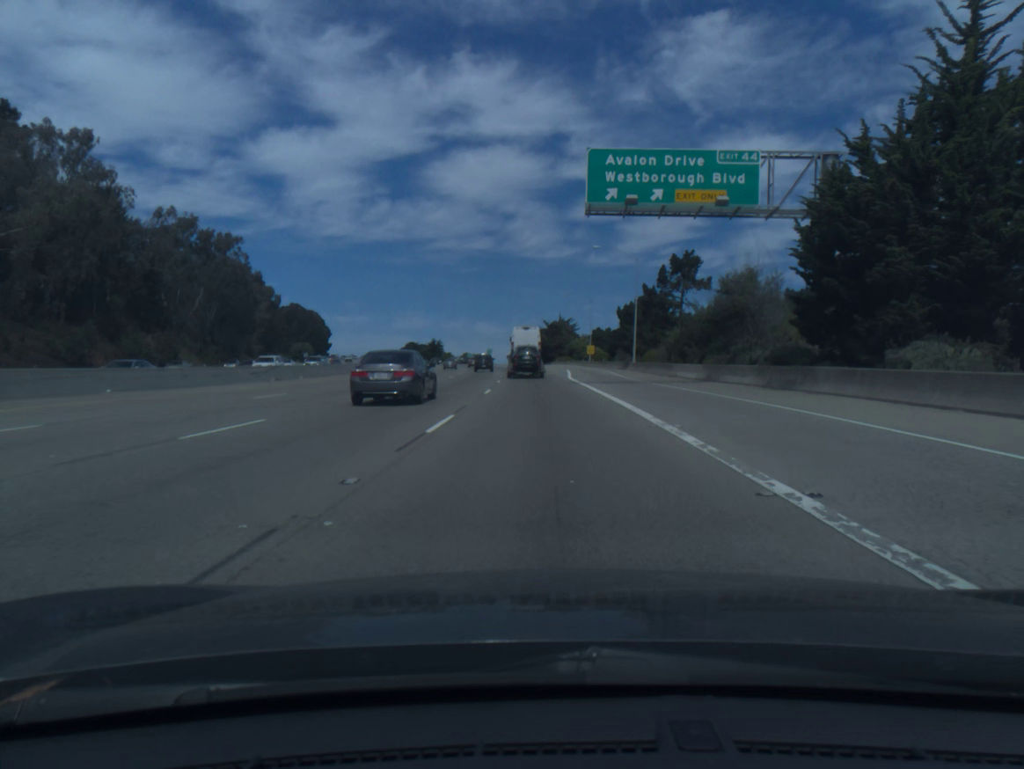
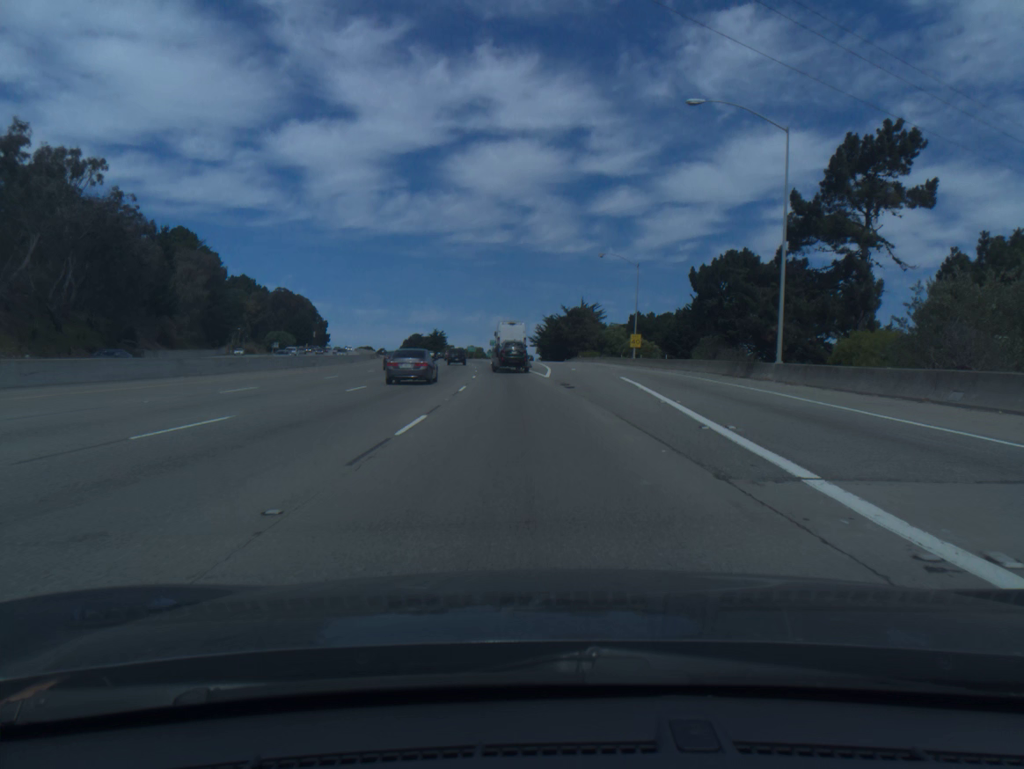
(-0.4, +44.7) m; -1°
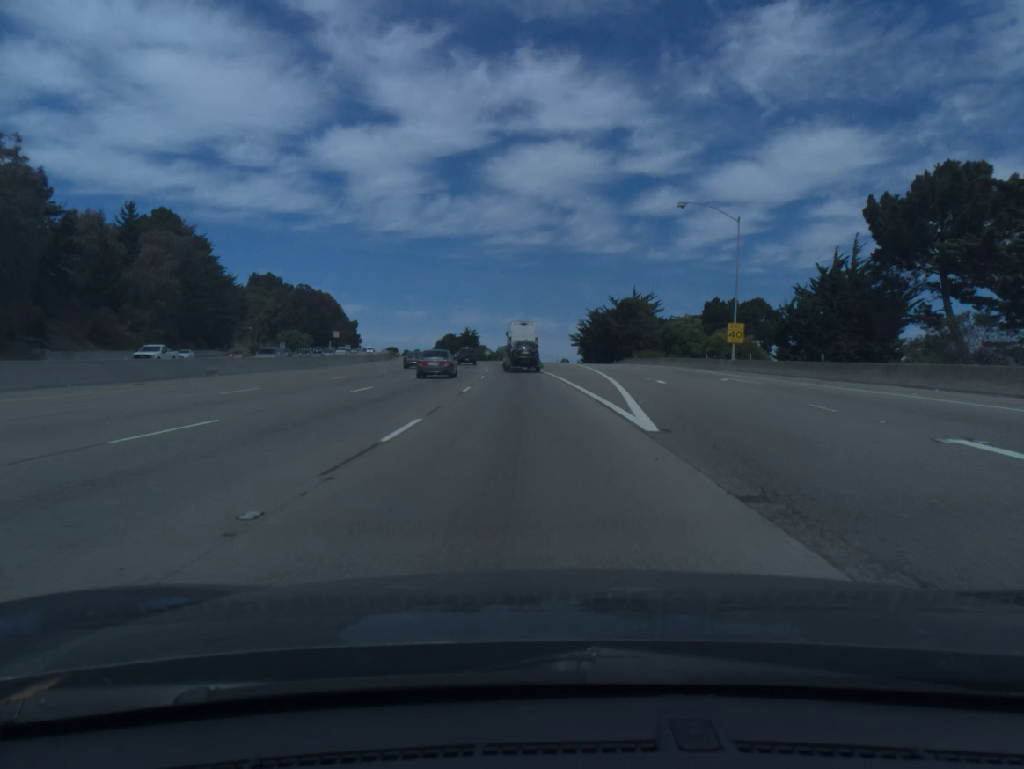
(-0.6, +30.0) m; -3°
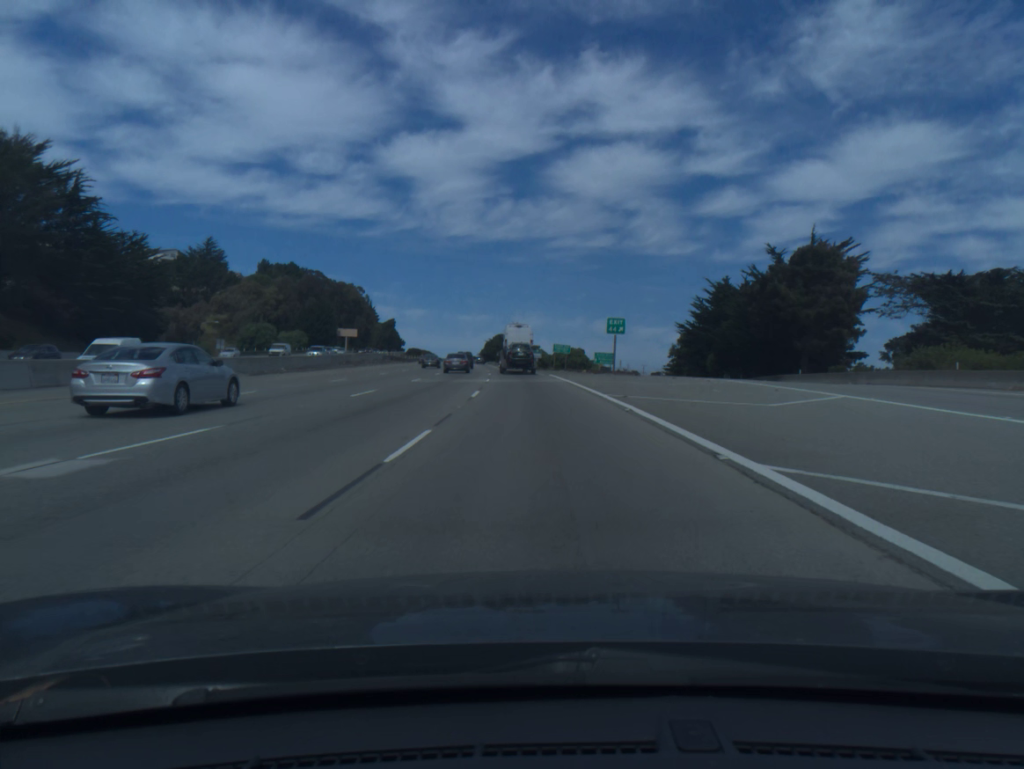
(-3.4, +75.0) m; -5°
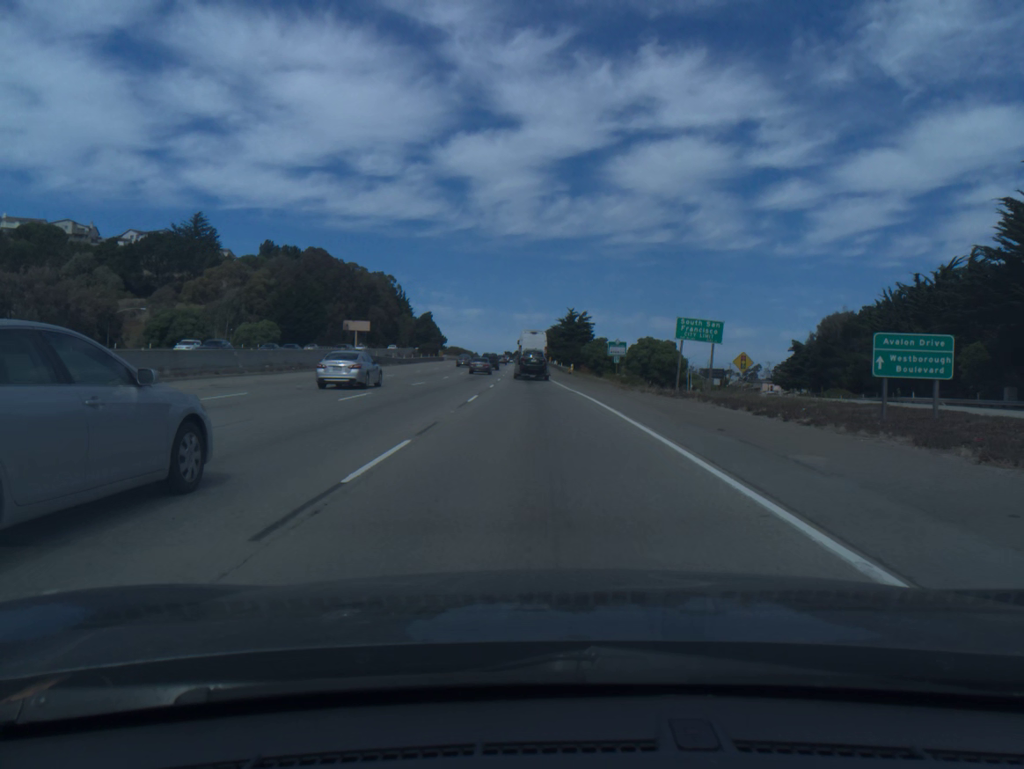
(-1.9, +59.9) m; -4°
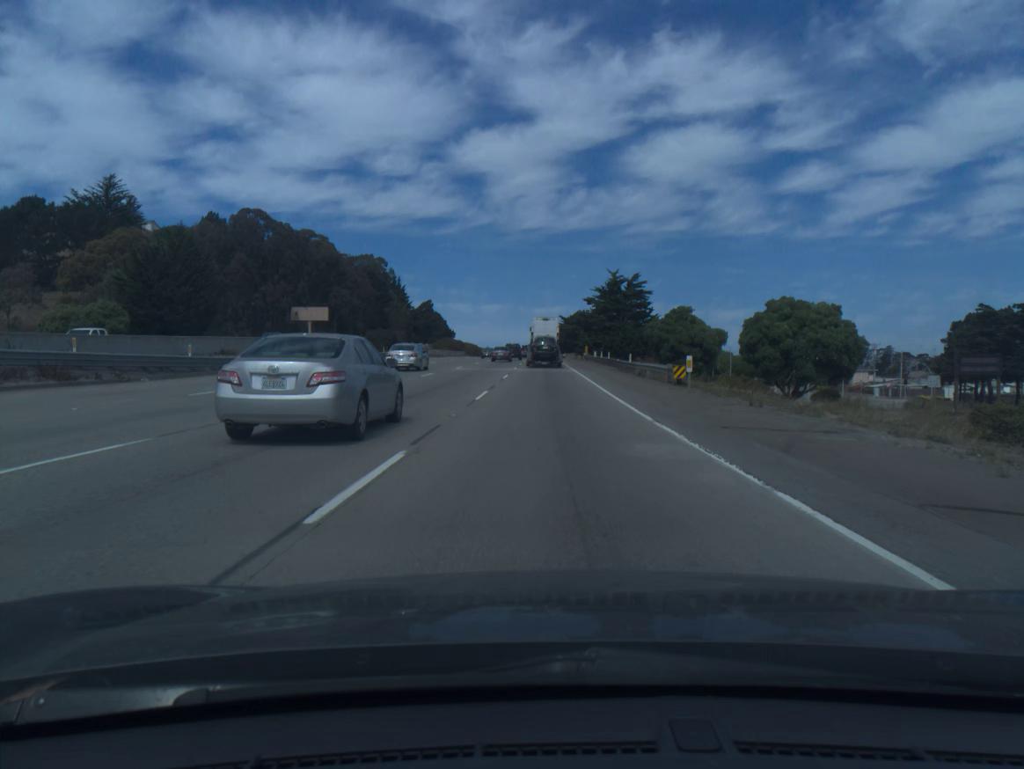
(-1.3, +60.4) m; -1°
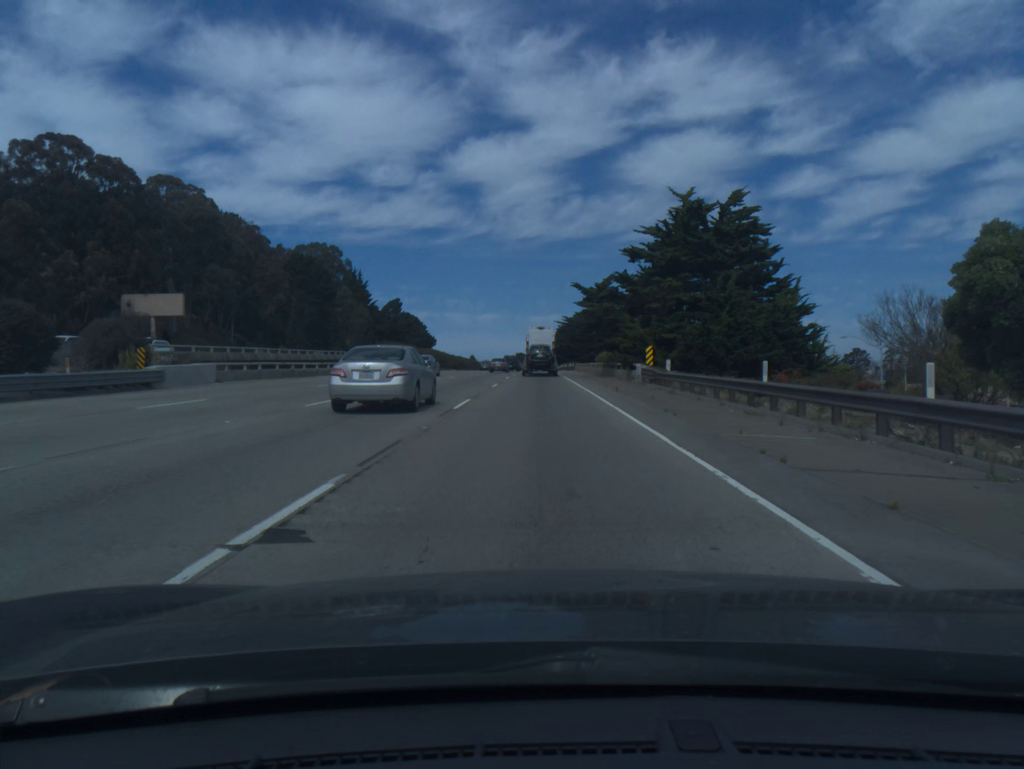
(+0.2, +60.2) m; 0°
